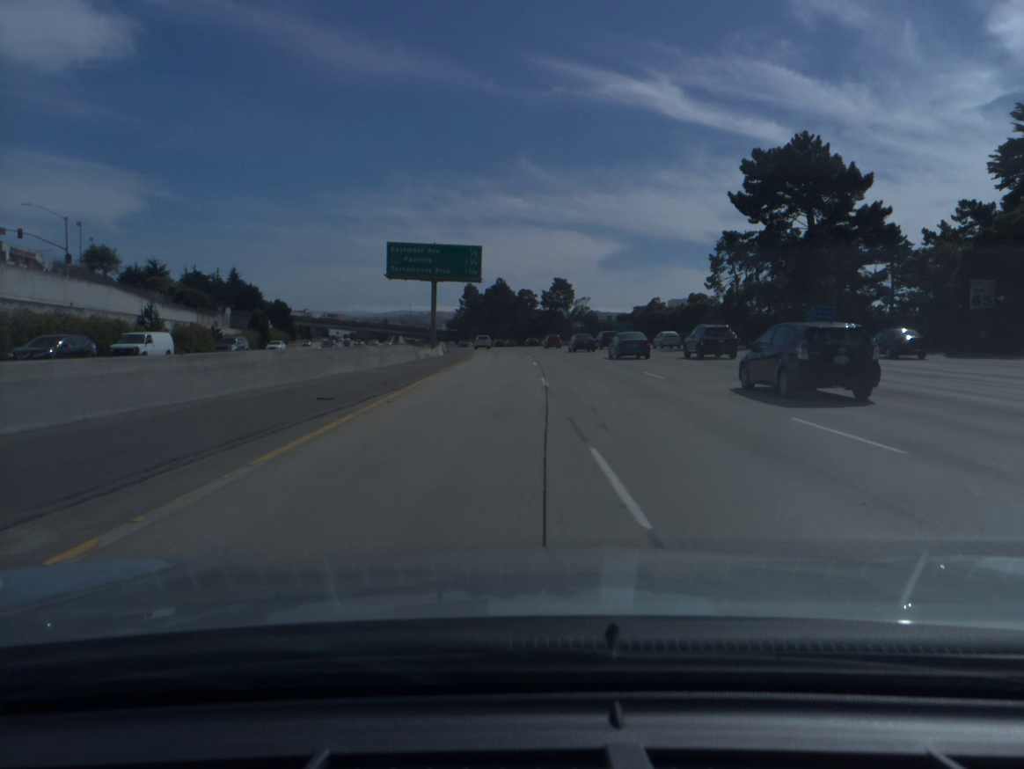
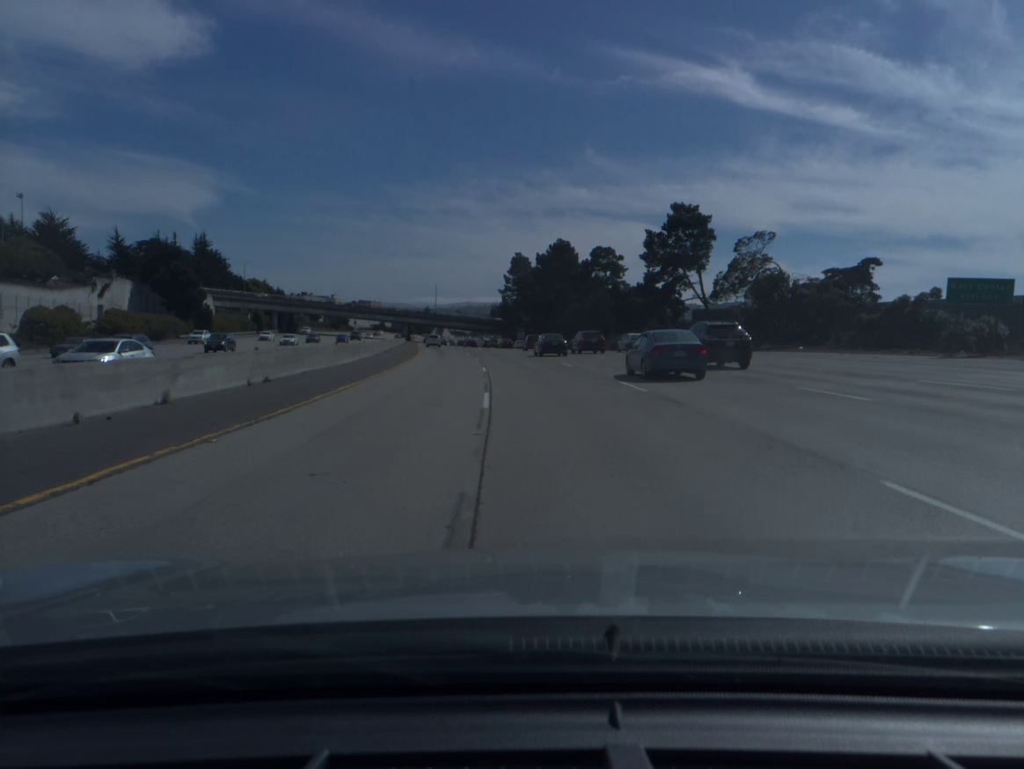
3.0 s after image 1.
(-1.7, +93.0) m; -4°
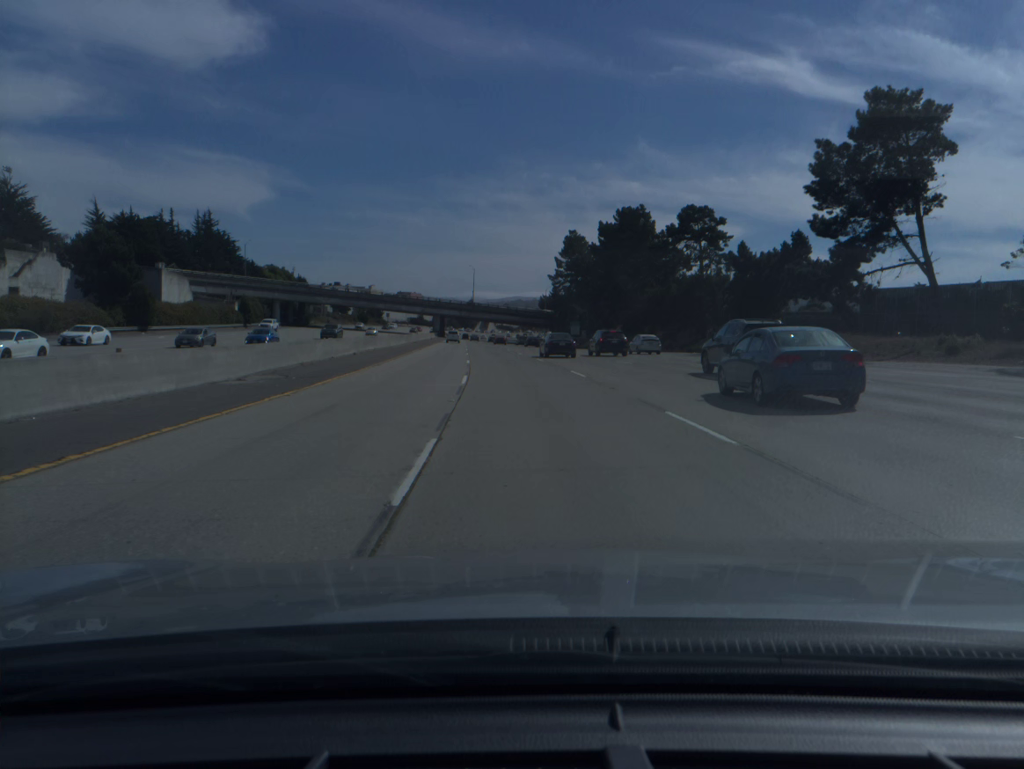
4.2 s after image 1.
(-1.3, +37.6) m; -4°
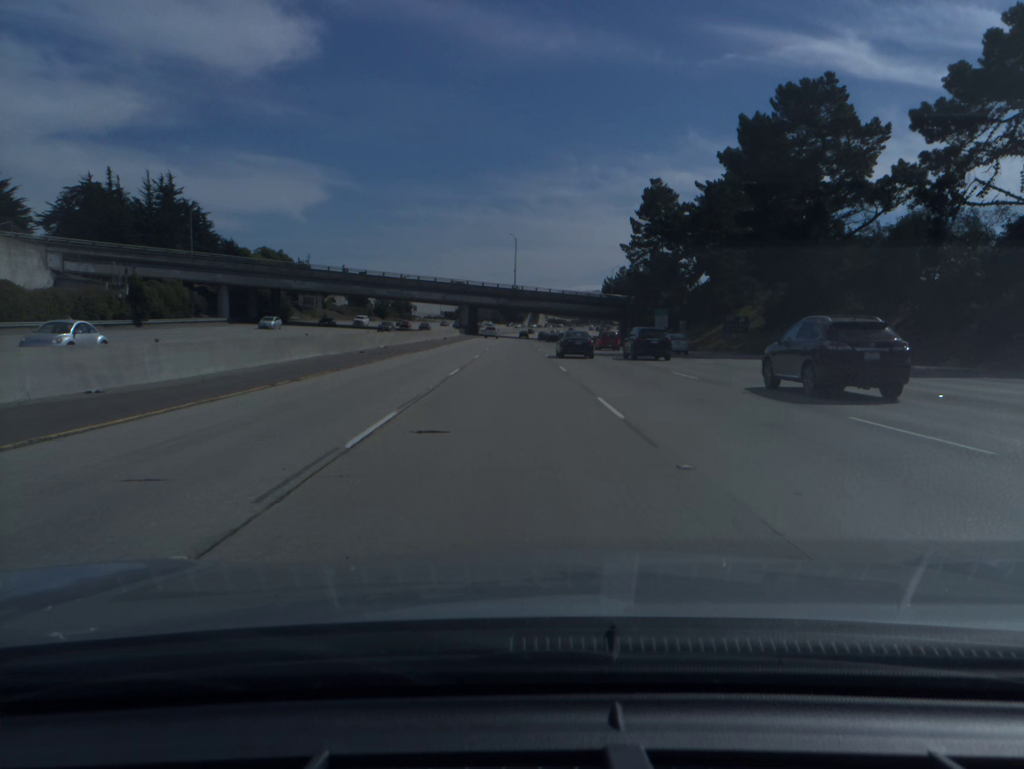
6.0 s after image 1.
(-2.1, +55.4) m; -4°
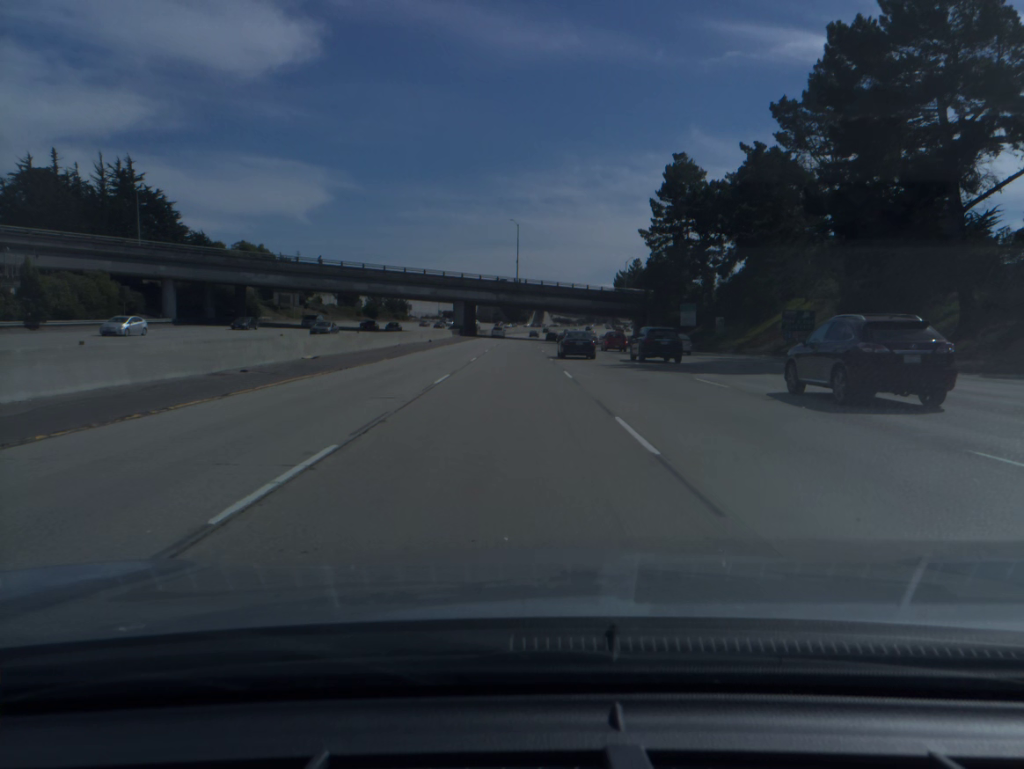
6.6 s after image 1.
(-0.1, +18.2) m; 0°
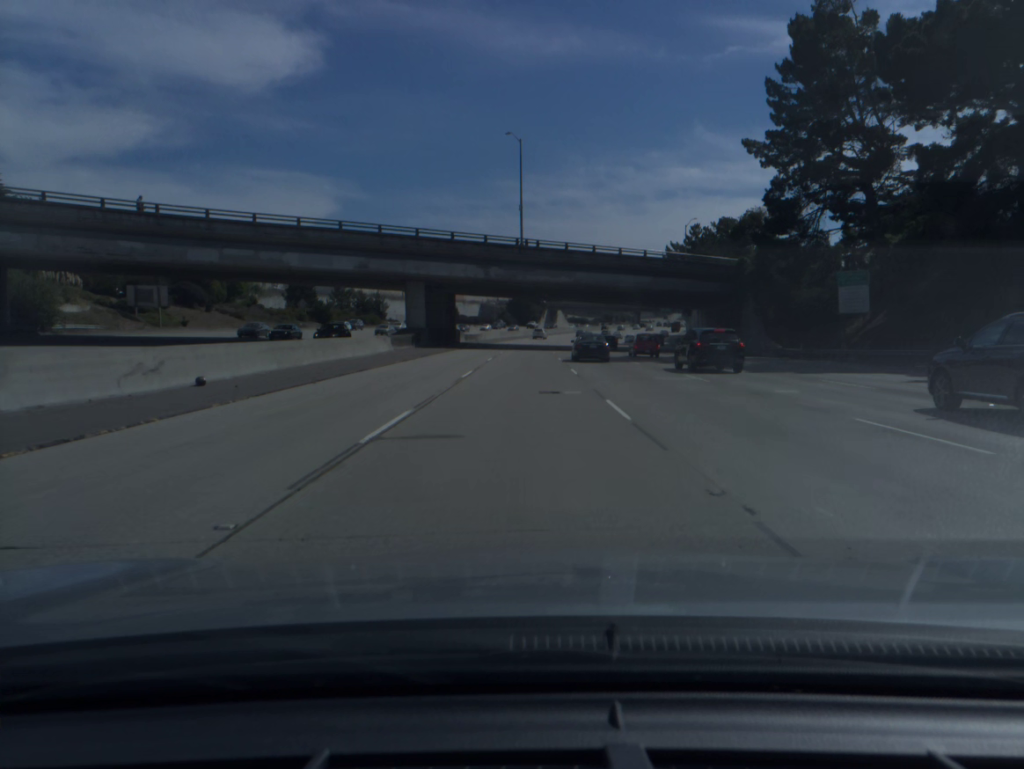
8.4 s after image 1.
(-0.5, +54.5) m; -1°
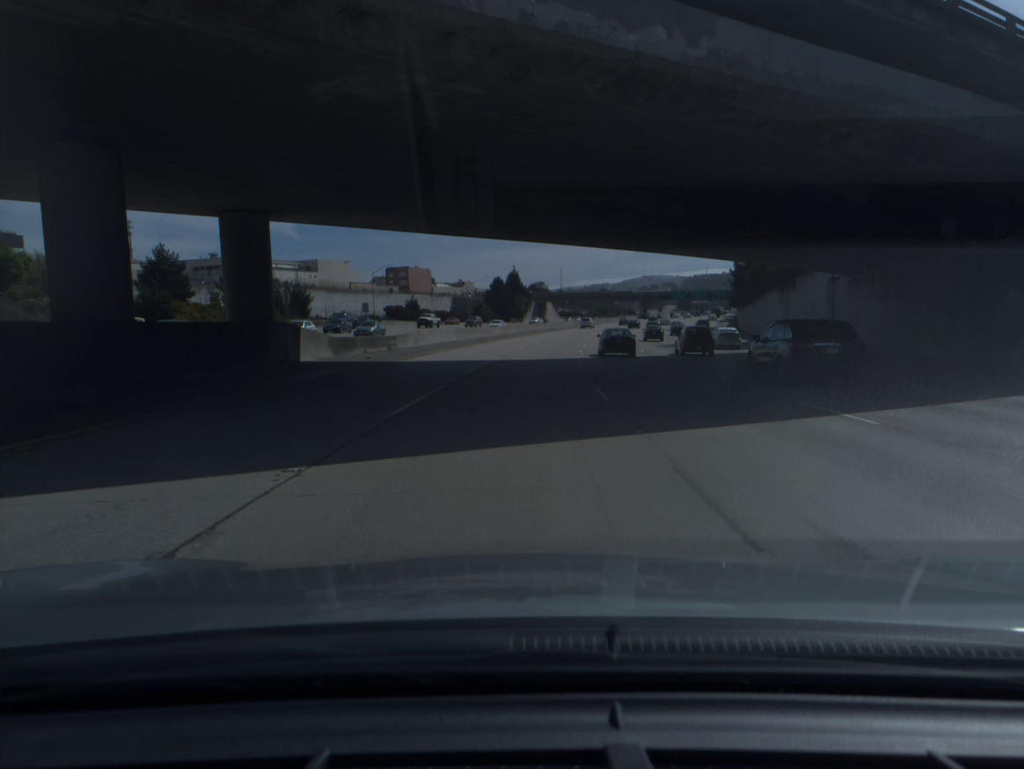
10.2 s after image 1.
(+0.5, +55.5) m; +1°
